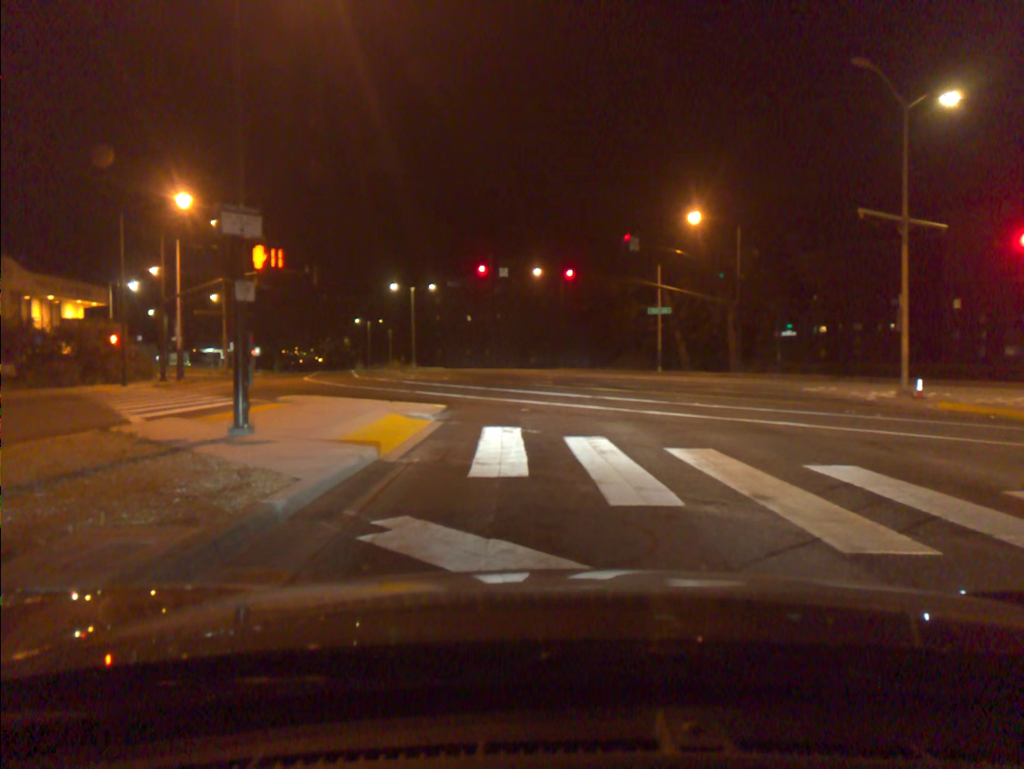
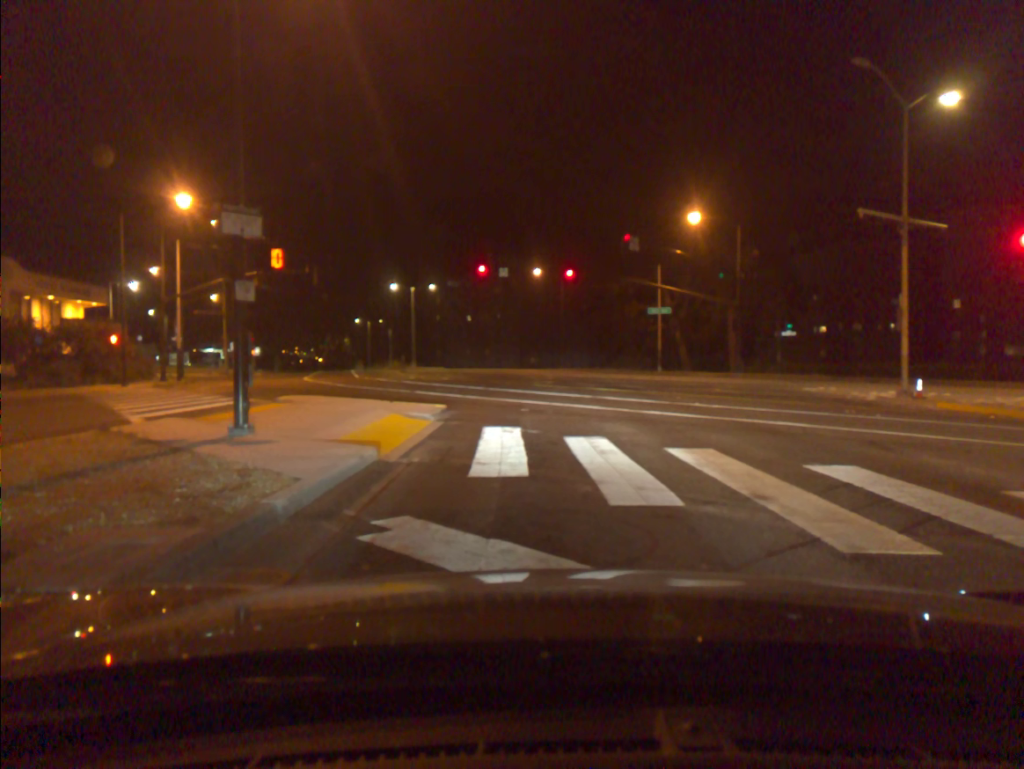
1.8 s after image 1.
(0.0, 0.0) m; 0°
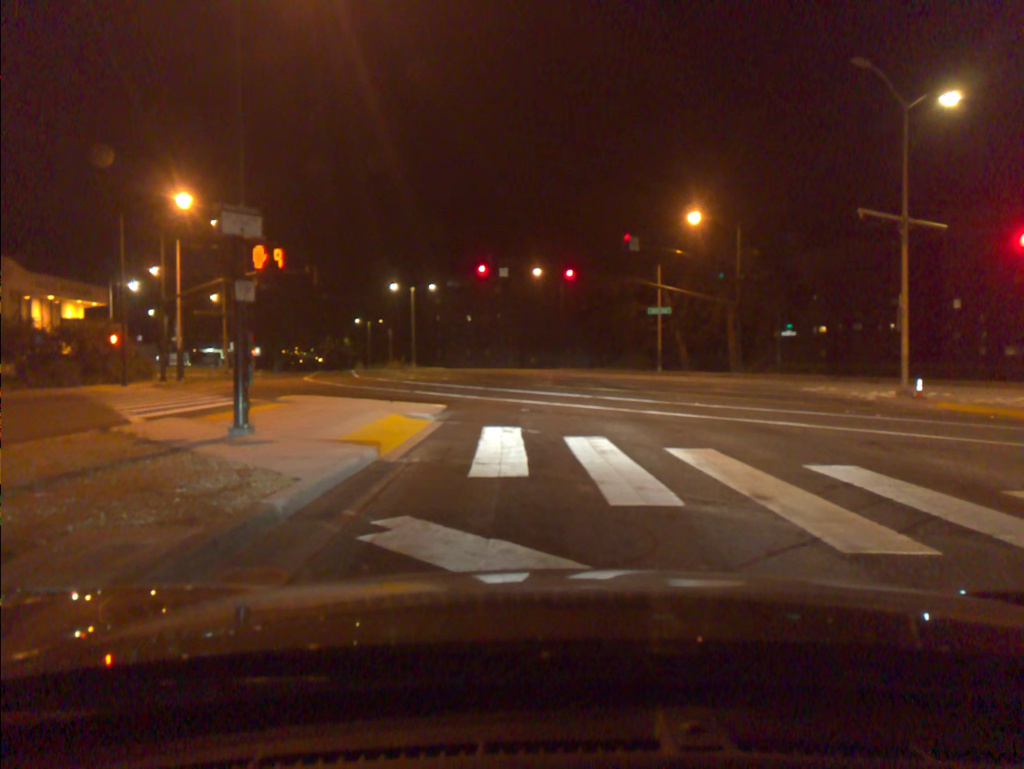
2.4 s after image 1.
(0.0, 0.0) m; 0°
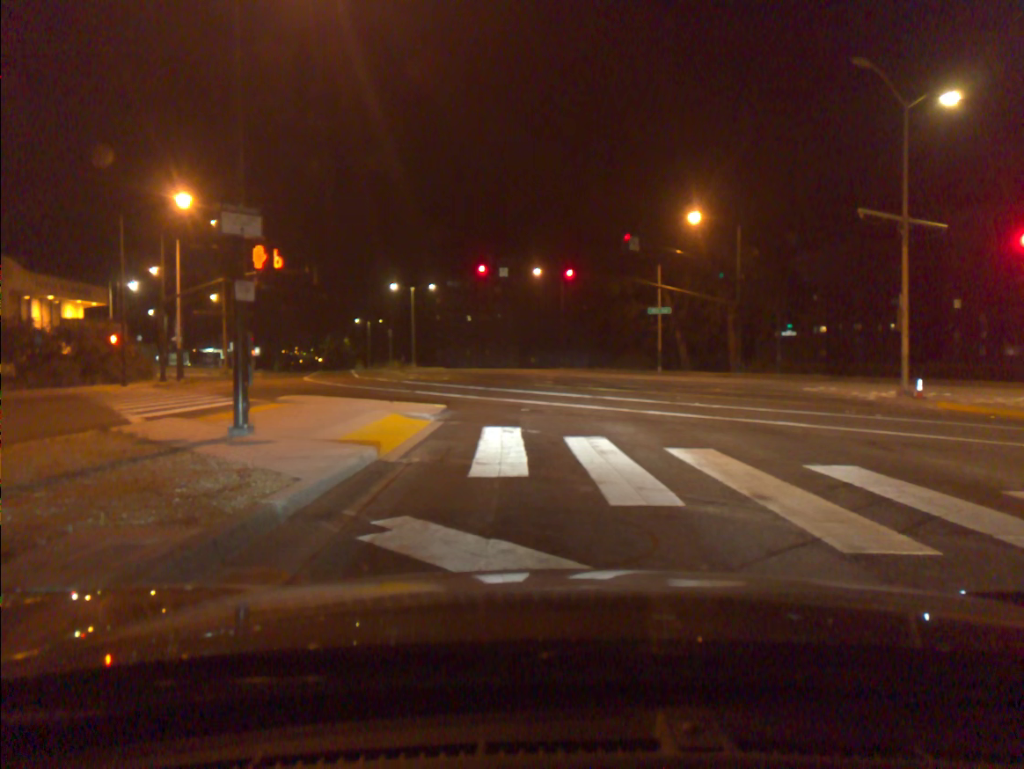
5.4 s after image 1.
(0.0, 0.0) m; 0°
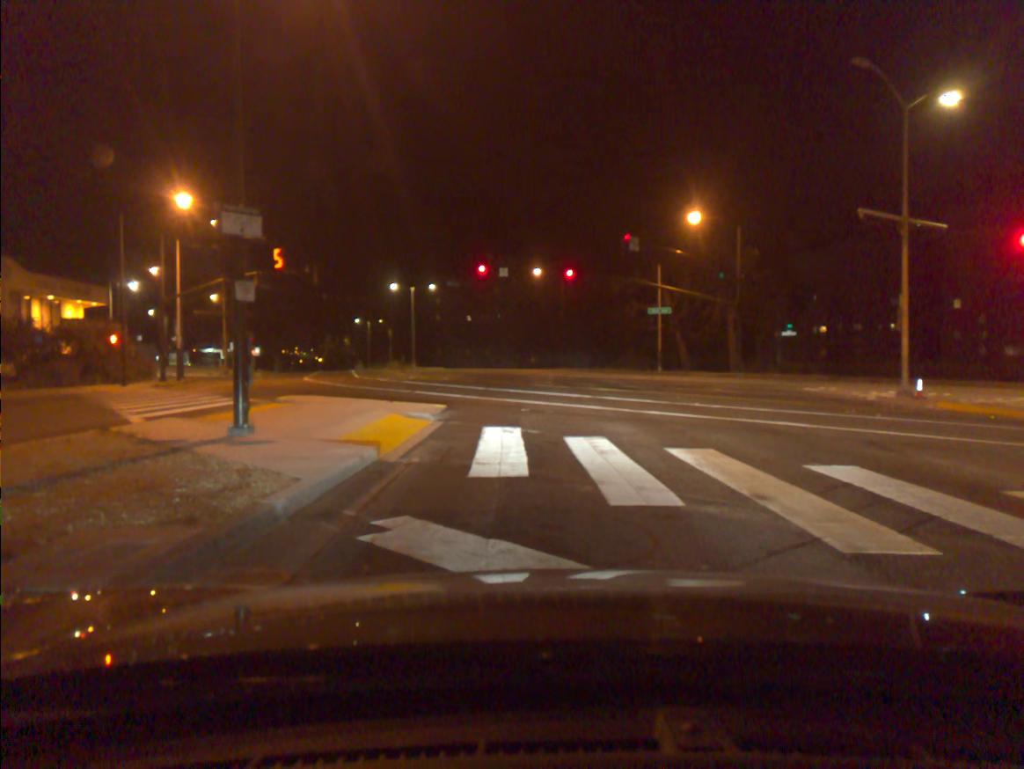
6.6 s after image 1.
(0.0, 0.0) m; 0°
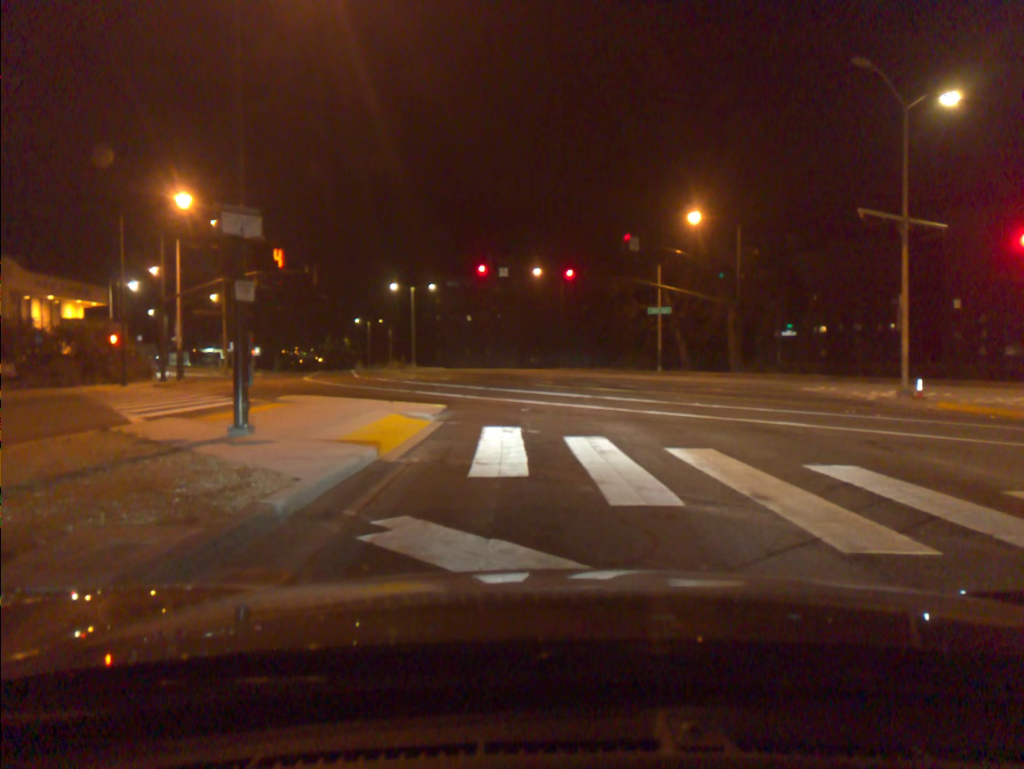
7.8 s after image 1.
(0.0, 0.0) m; 0°
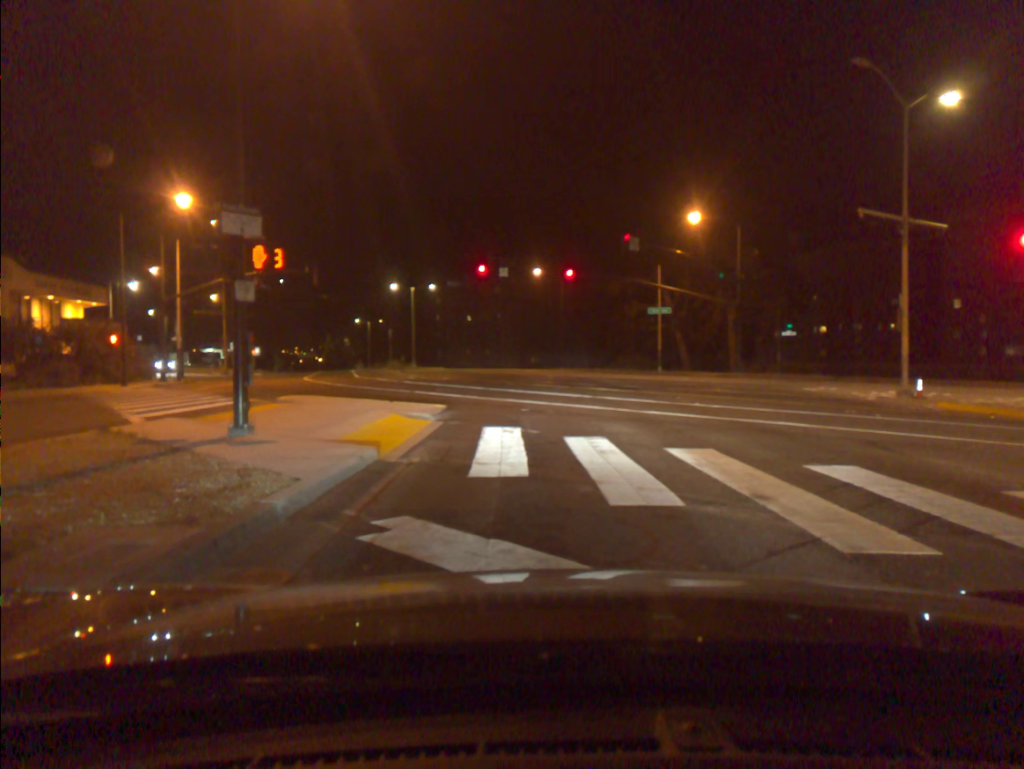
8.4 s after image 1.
(0.0, 0.0) m; 0°
